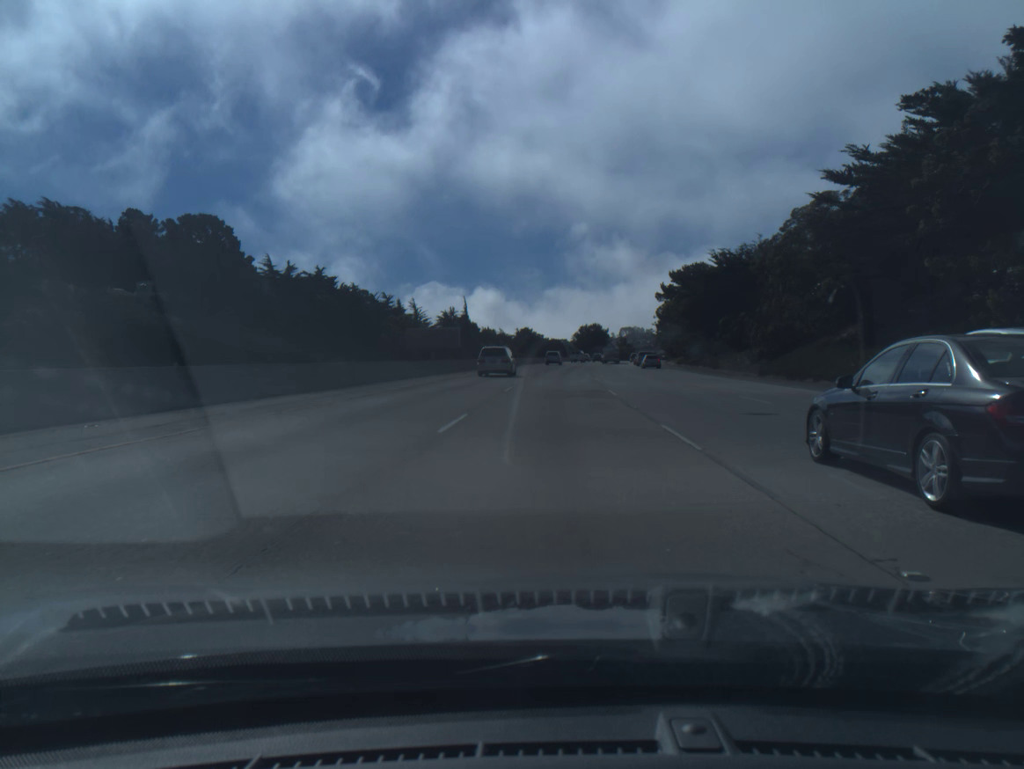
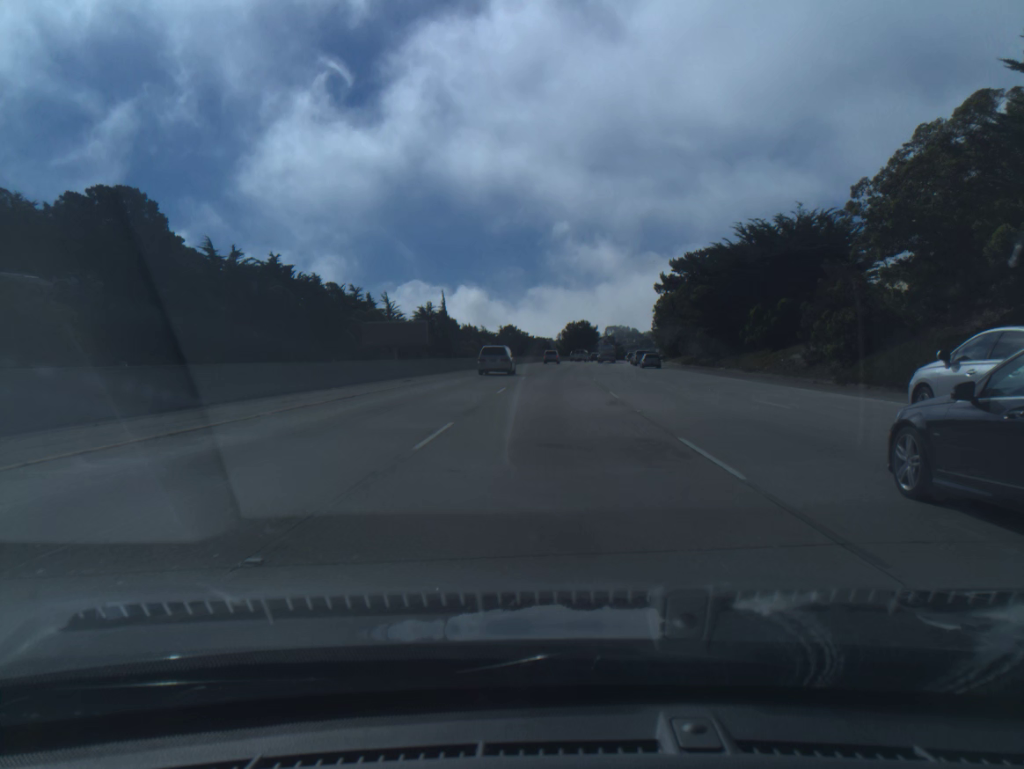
(+0.2, +16.9) m; +1°
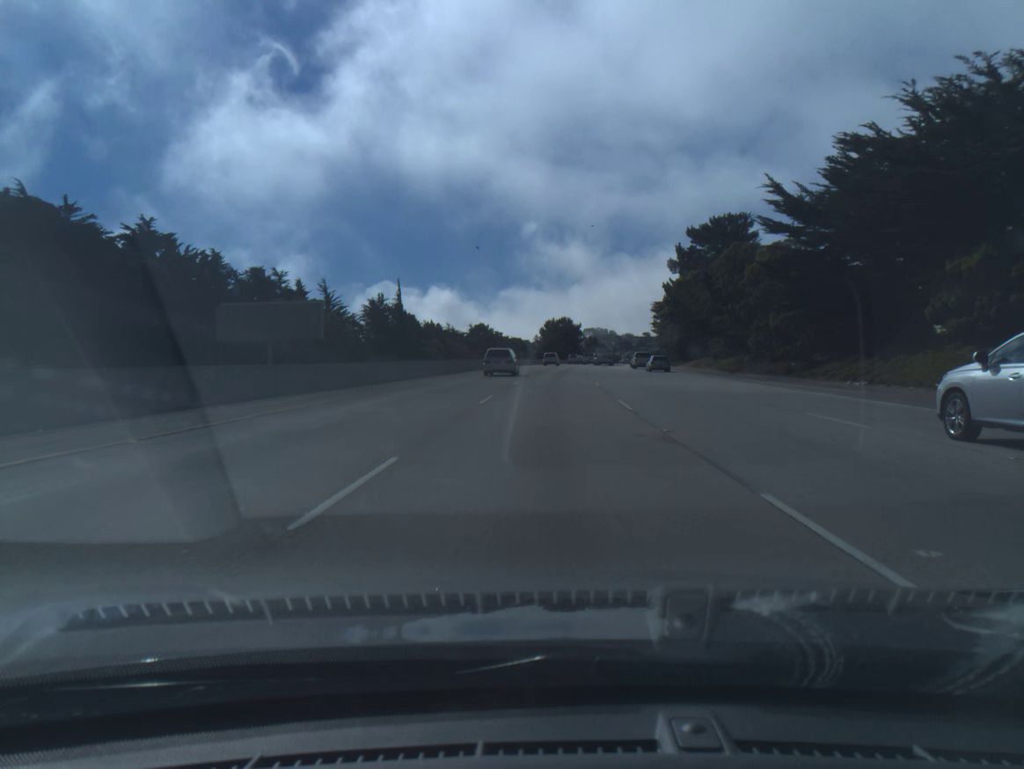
(+0.5, +33.8) m; +2°
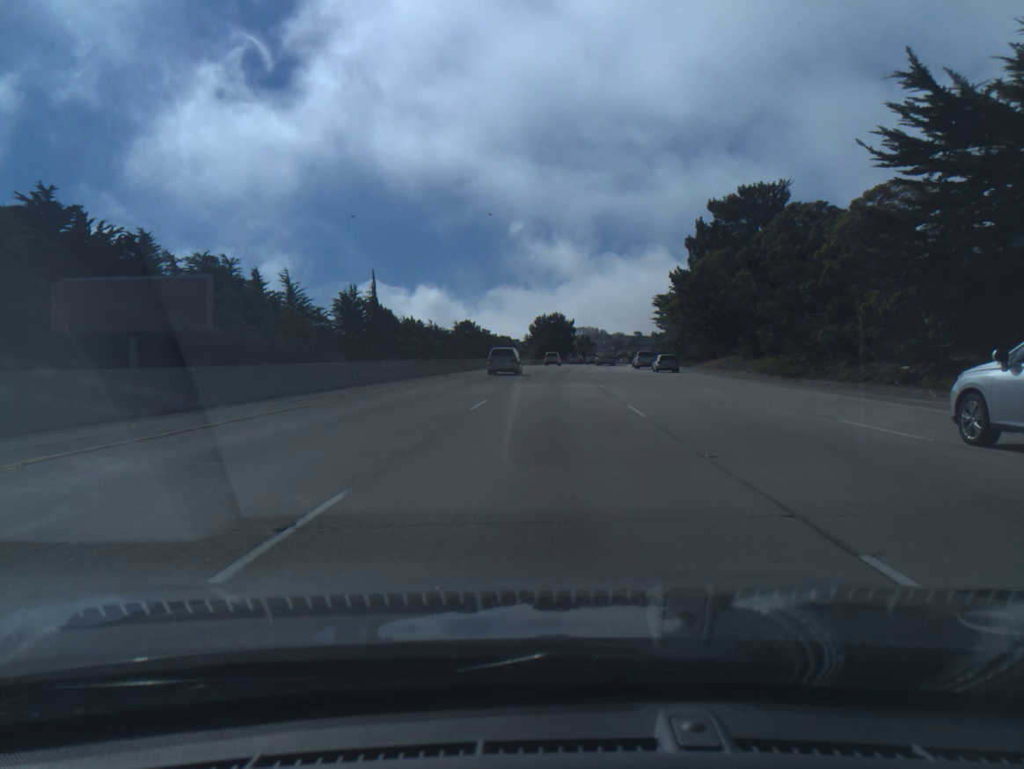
(+0.1, +16.9) m; +1°
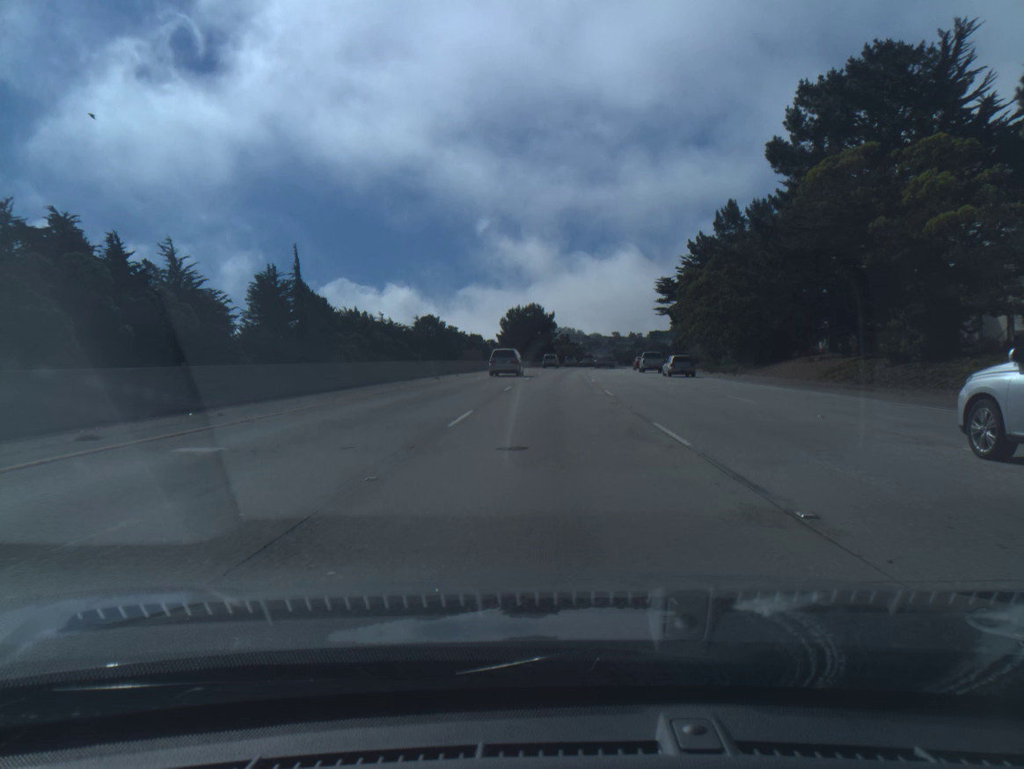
(+0.5, +33.9) m; +2°
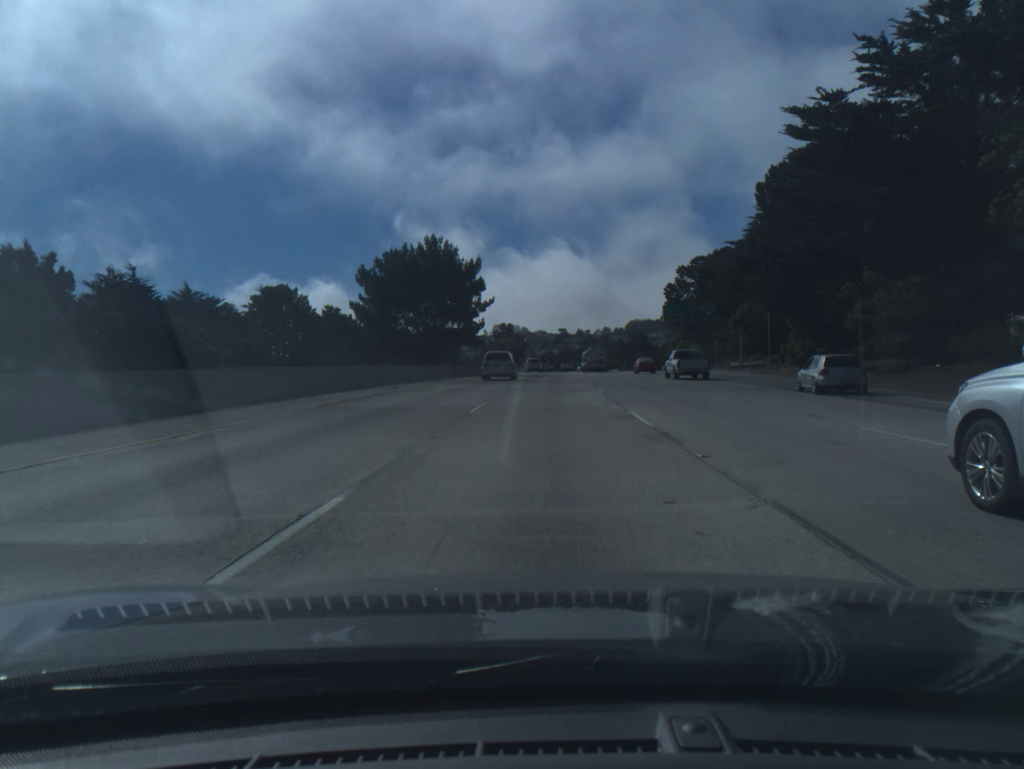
(+3.0, +84.8) m; +4°
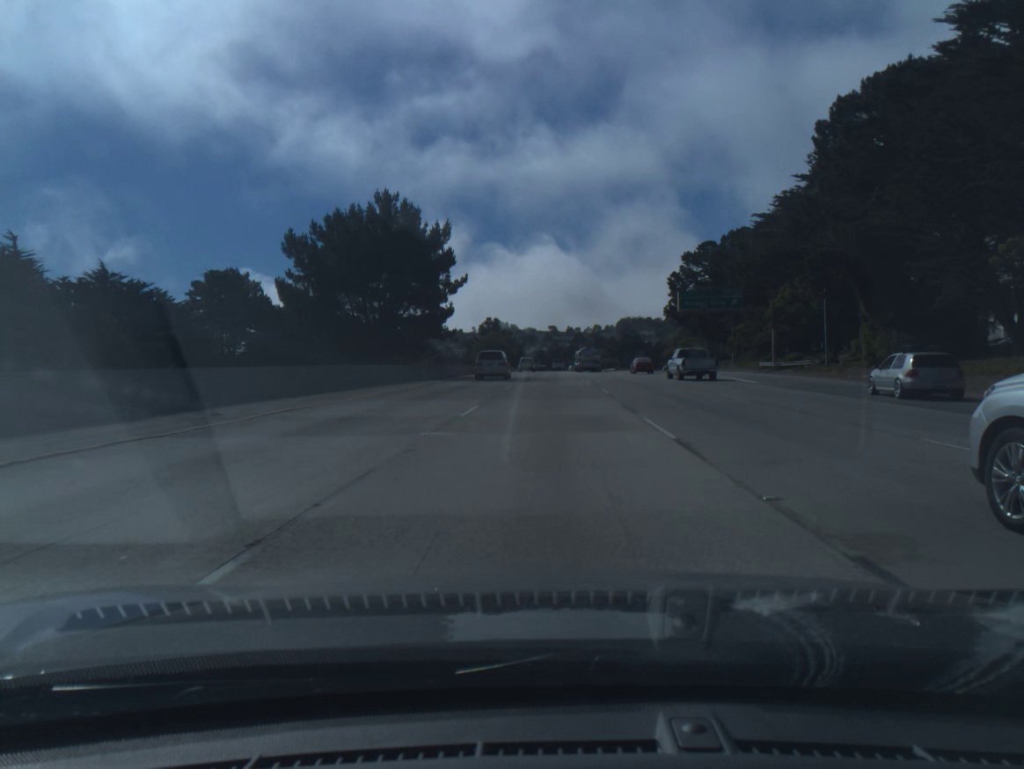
(+0.1, +17.0) m; +1°
